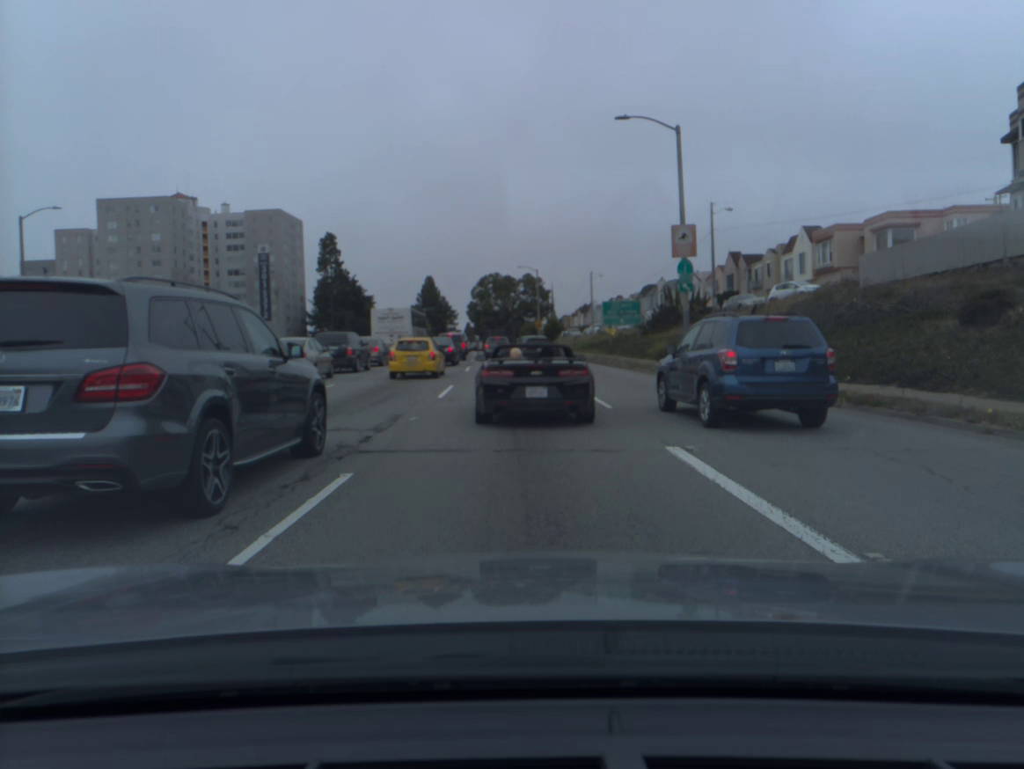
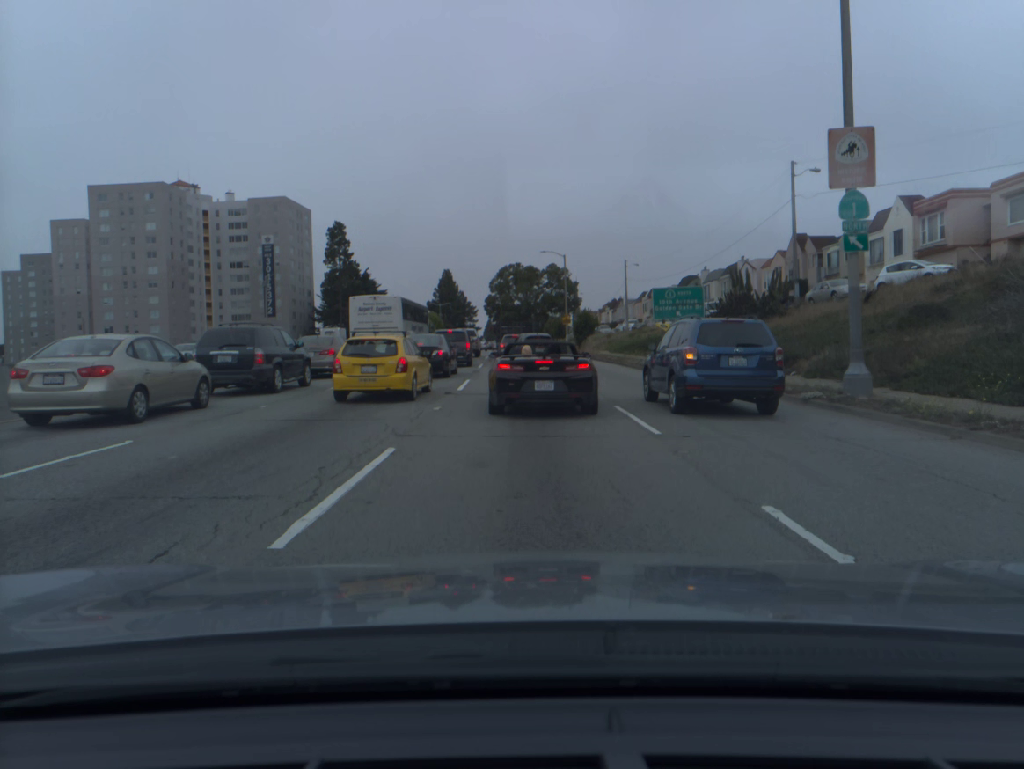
(-0.1, +13.2) m; -2°
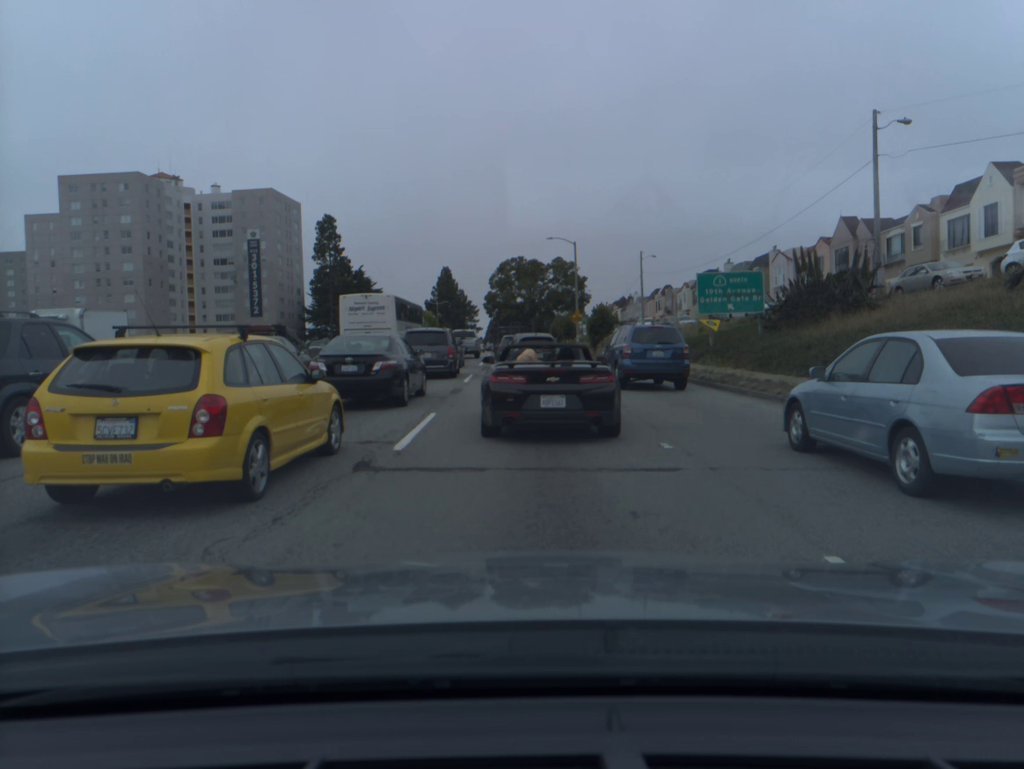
(0.0, +10.7) m; 0°
